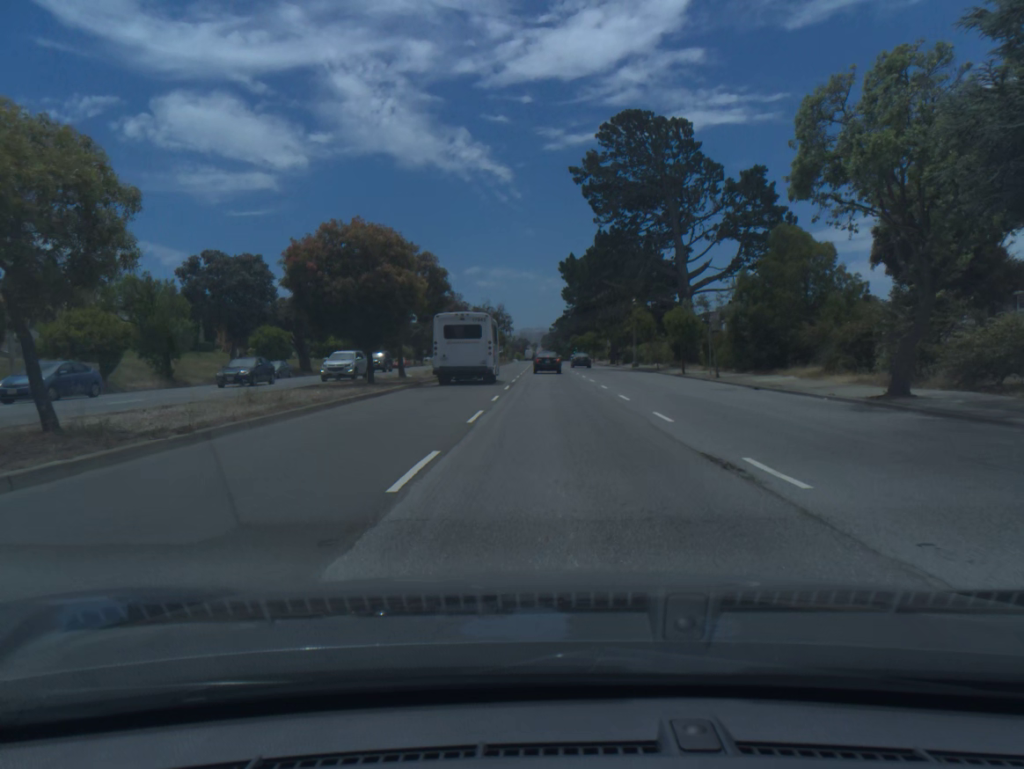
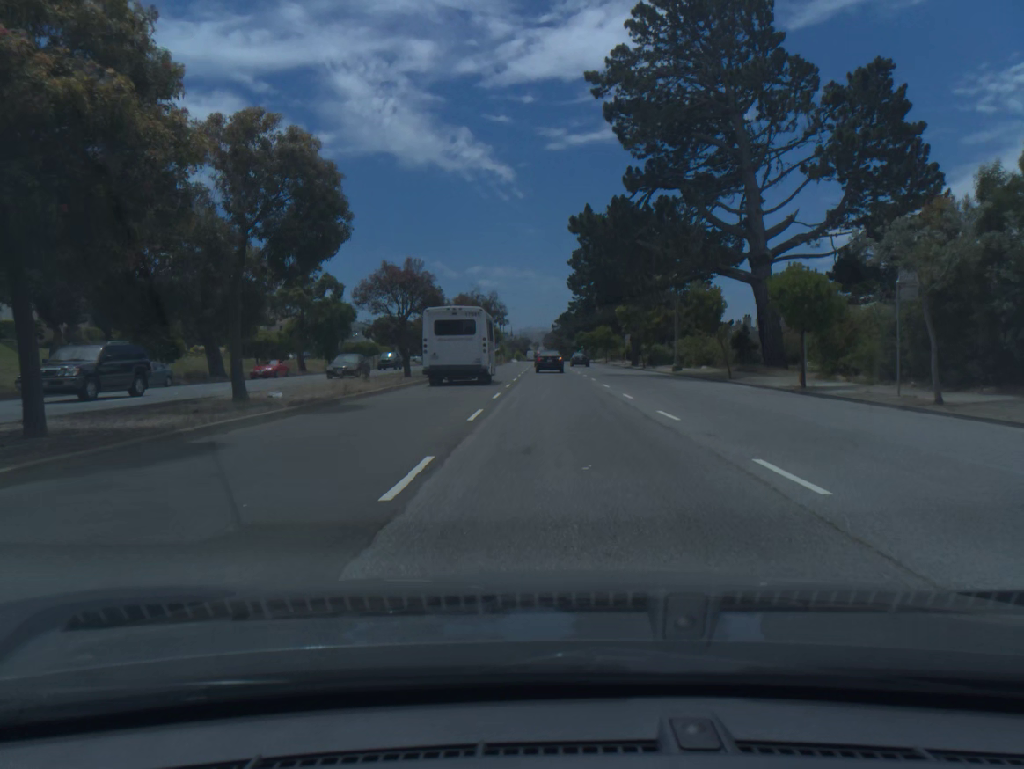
(0.0, +22.1) m; 0°
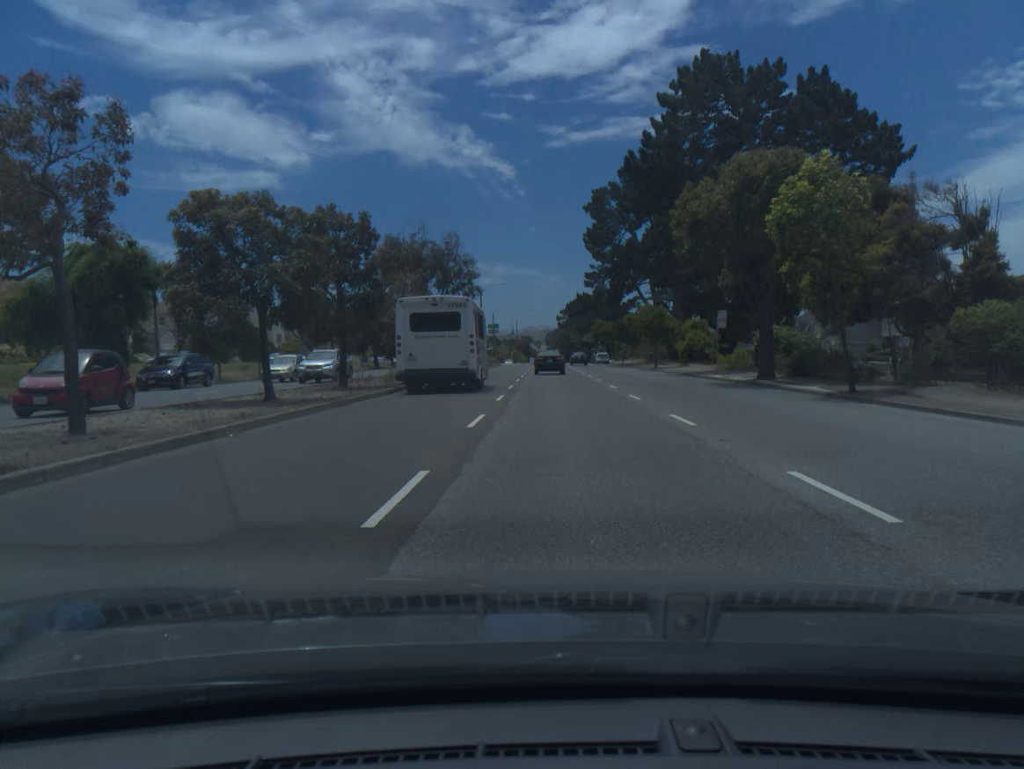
(-0.1, +44.6) m; 0°
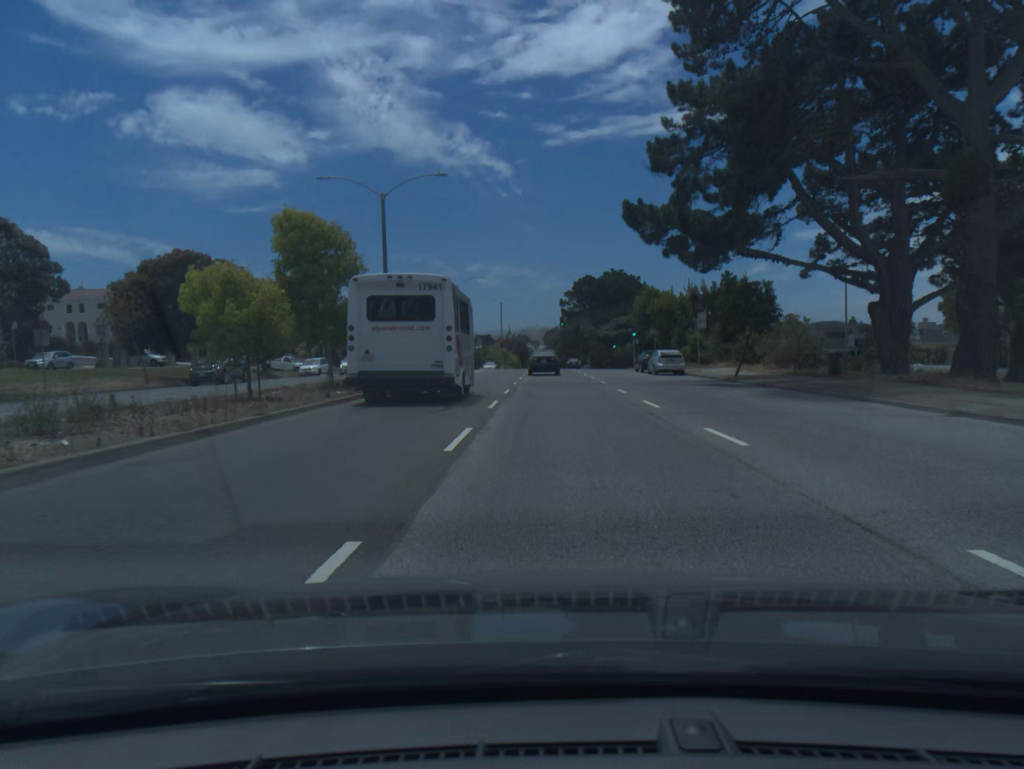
(+0.2, +54.3) m; 0°
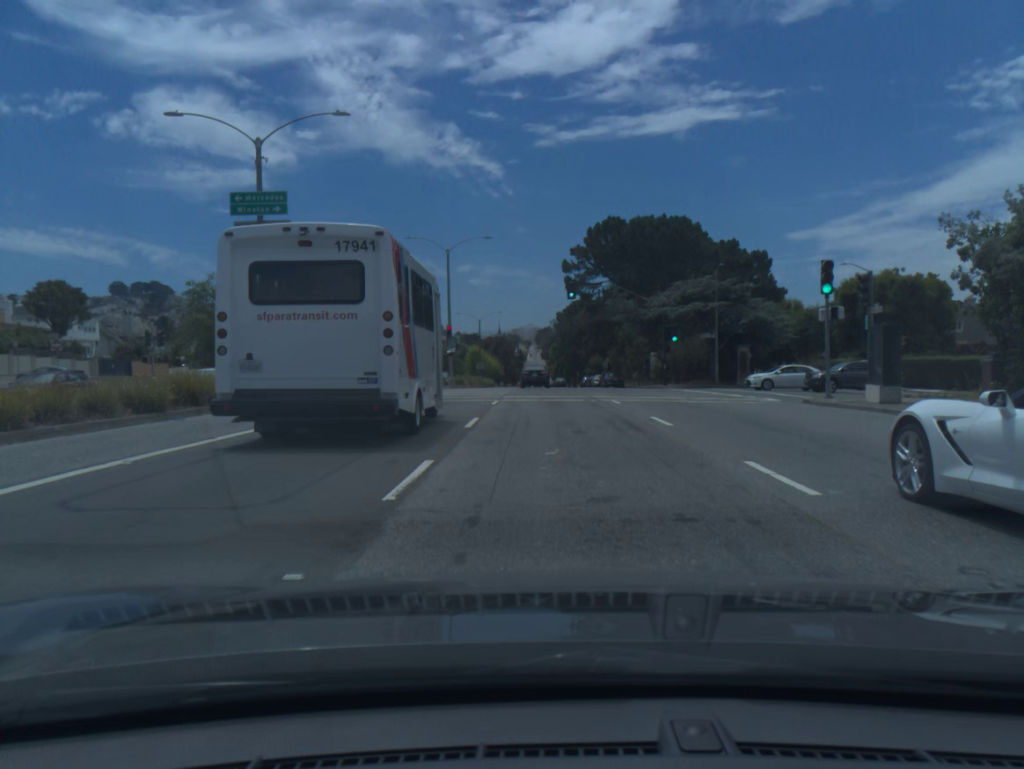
(+0.3, +54.2) m; +1°
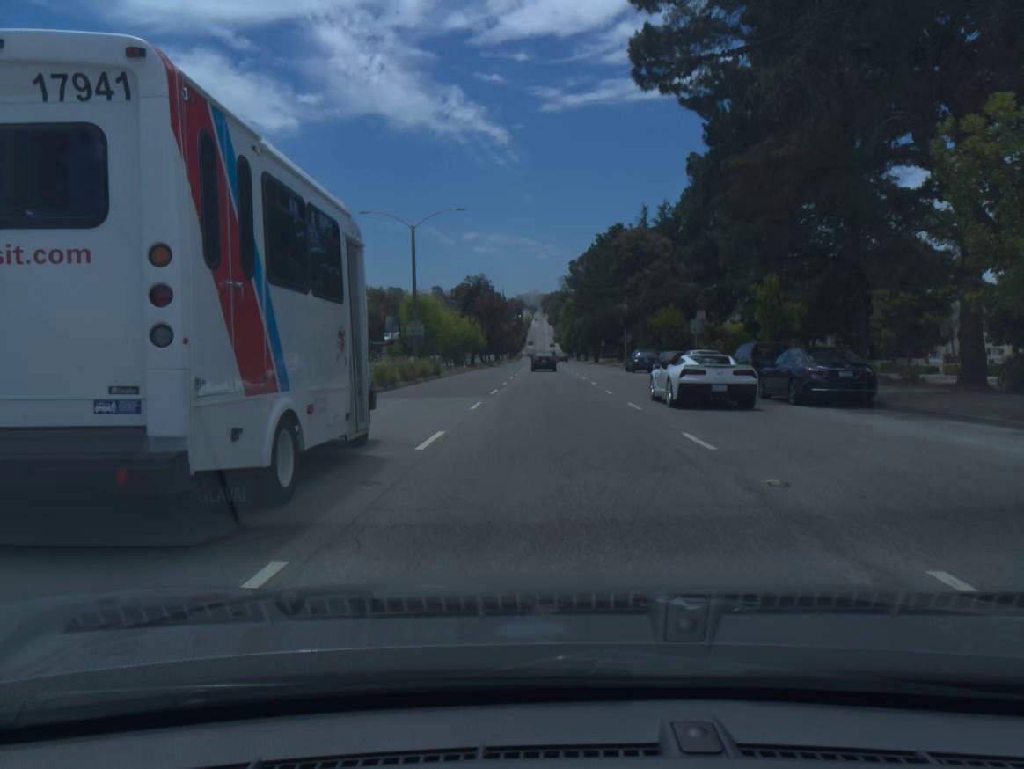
(-0.3, +53.3) m; -1°
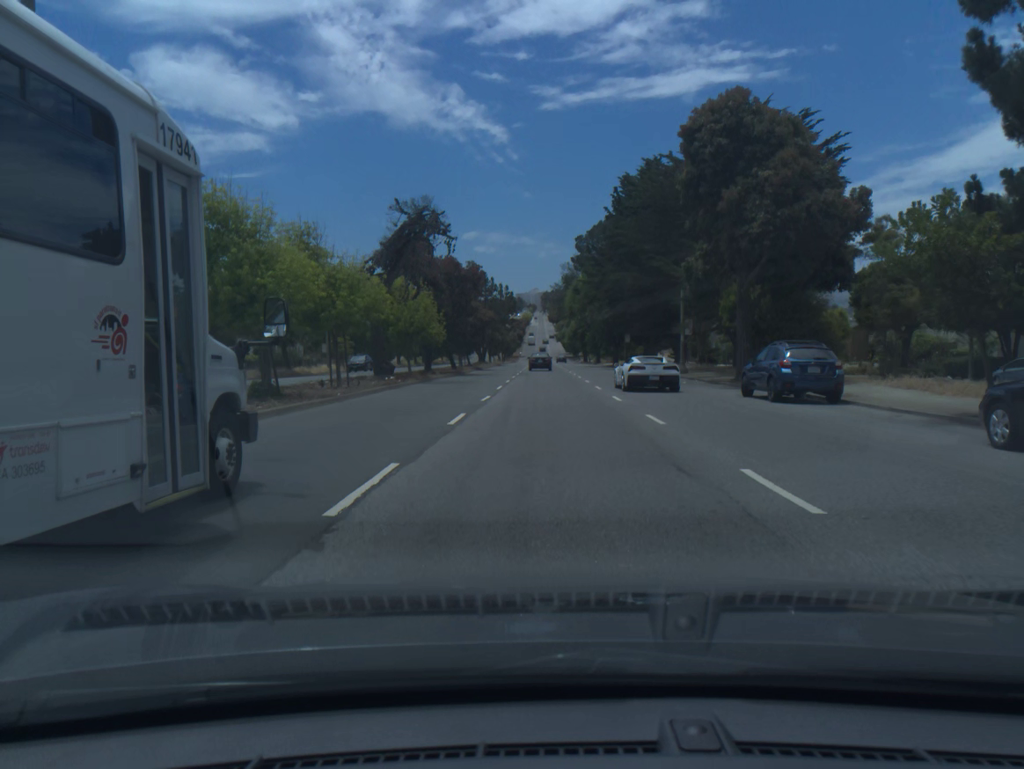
(+0.1, +32.9) m; 0°
